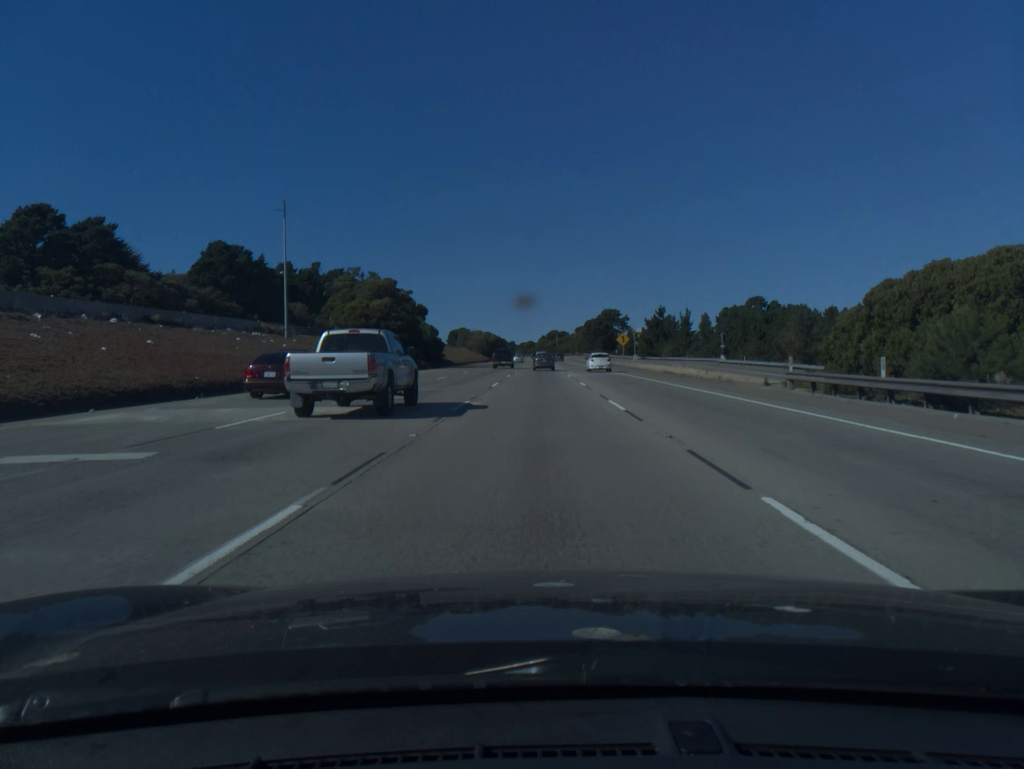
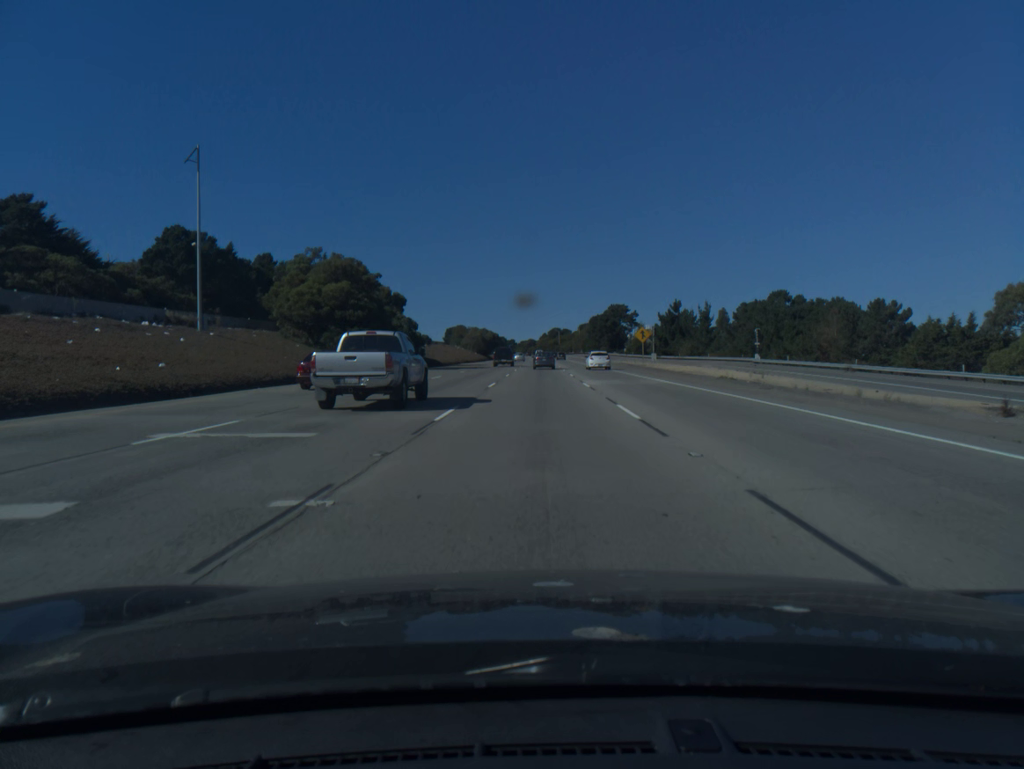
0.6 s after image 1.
(0.0, +17.2) m; 0°
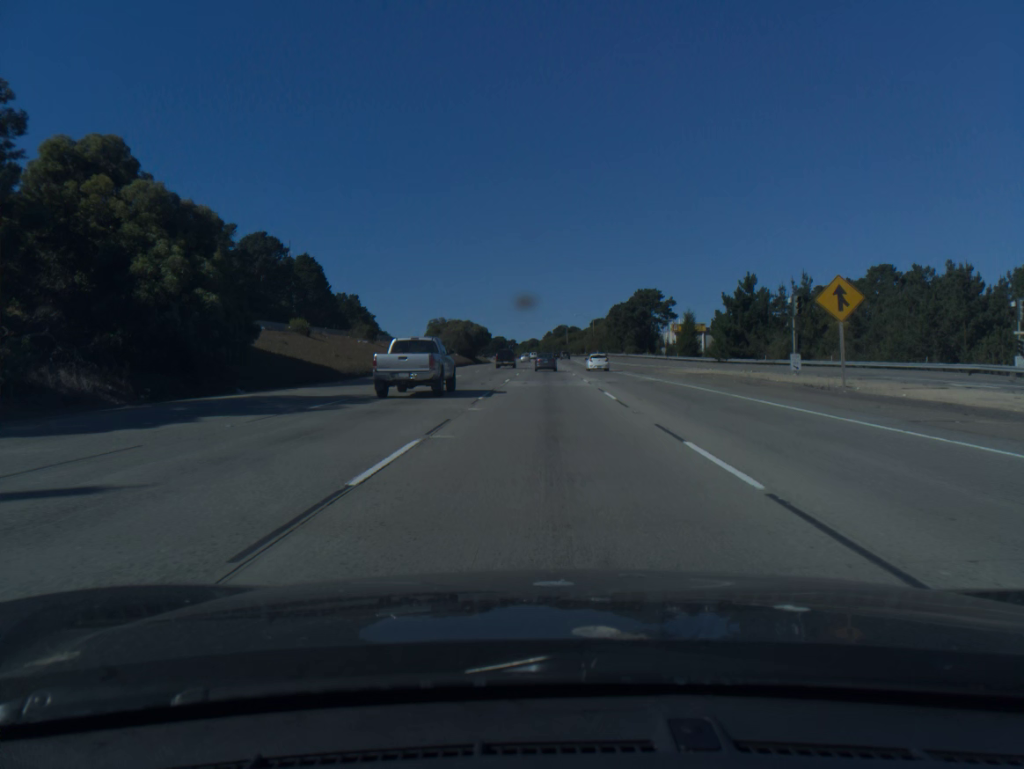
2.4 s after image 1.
(-0.2, +51.3) m; 0°
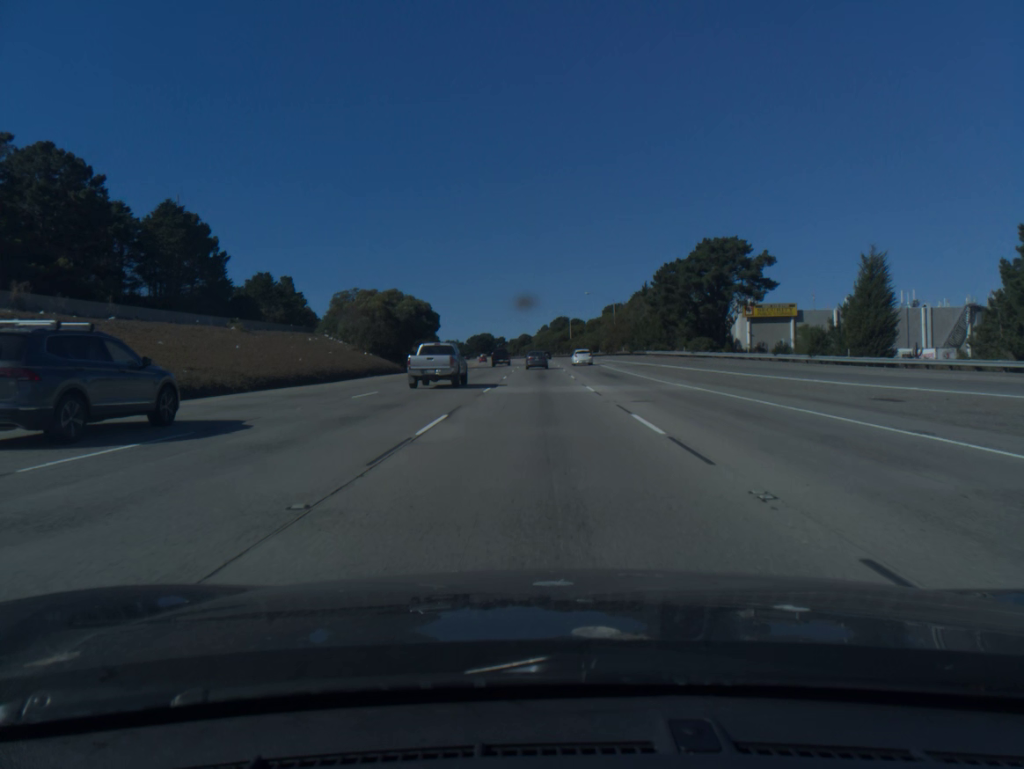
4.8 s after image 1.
(+0.4, +68.0) m; 0°
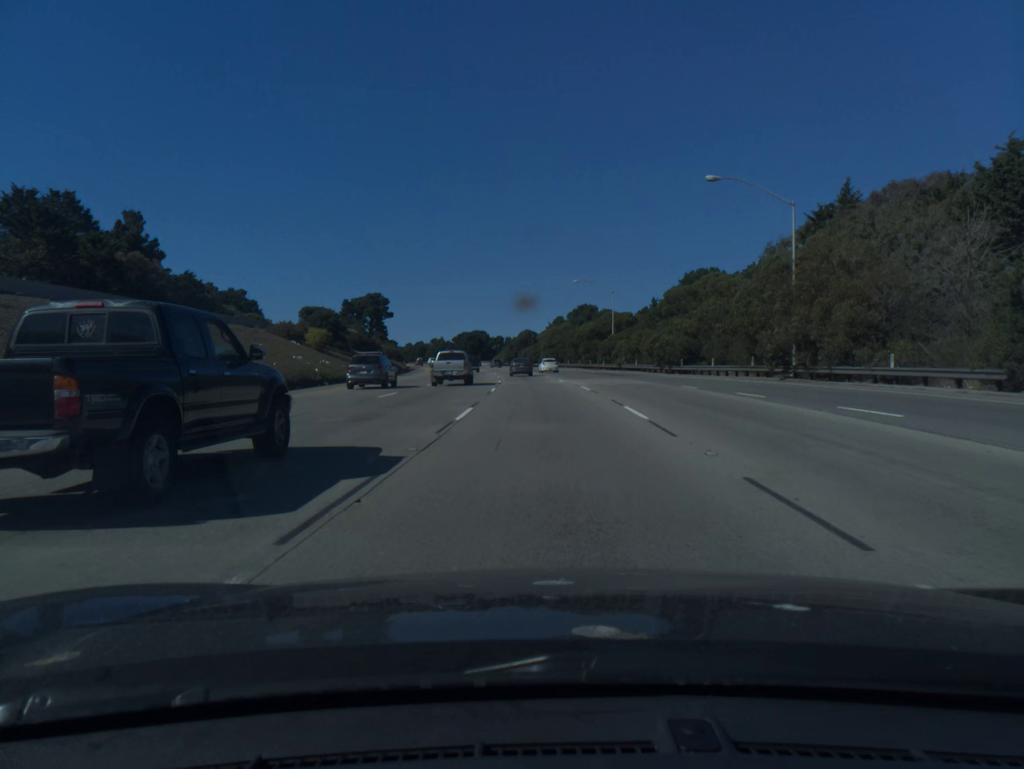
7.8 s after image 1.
(-0.4, +84.5) m; -1°
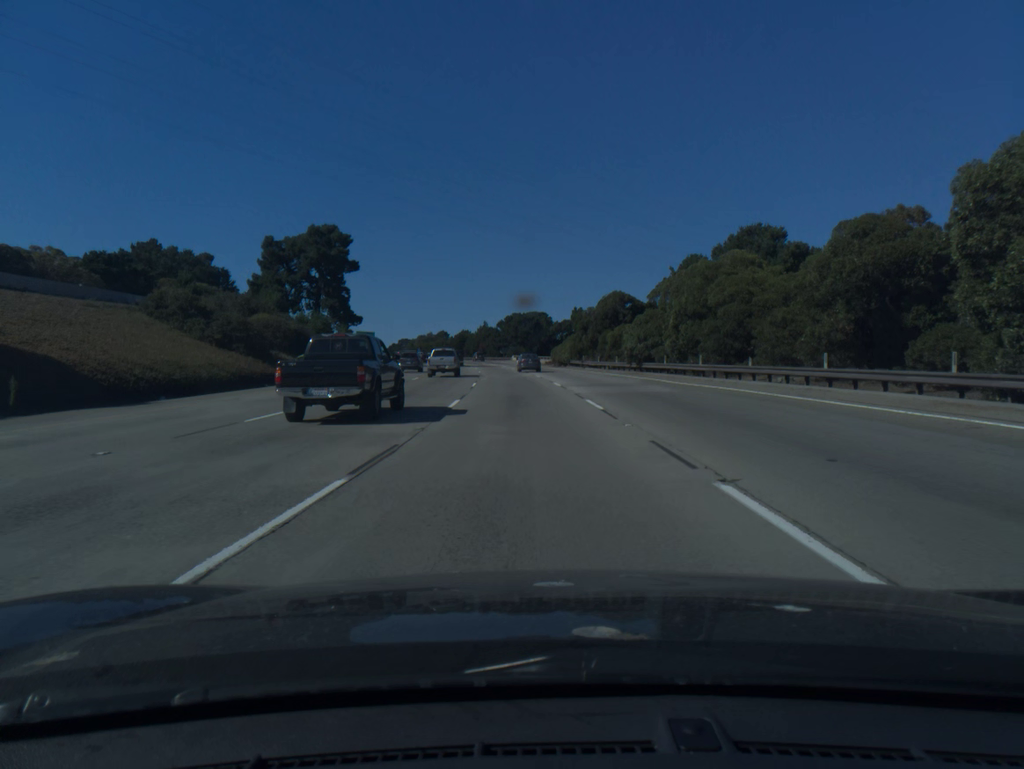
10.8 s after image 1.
(-2.9, +84.2) m; -5°
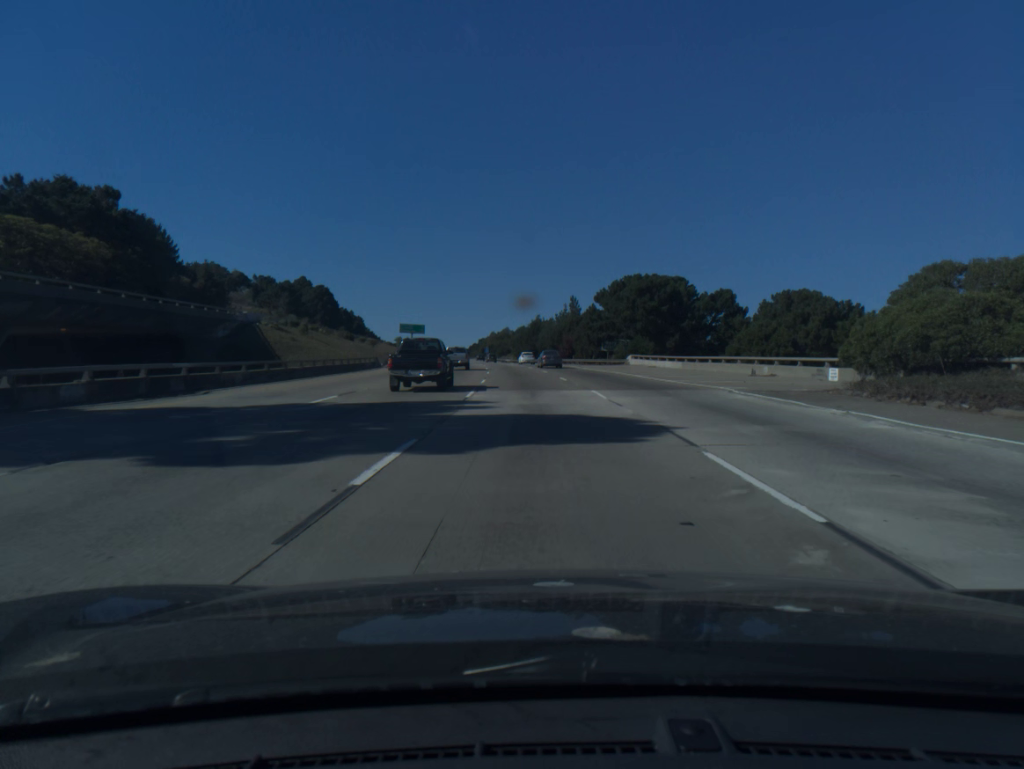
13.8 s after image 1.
(-5.4, +85.1) m; -7°
